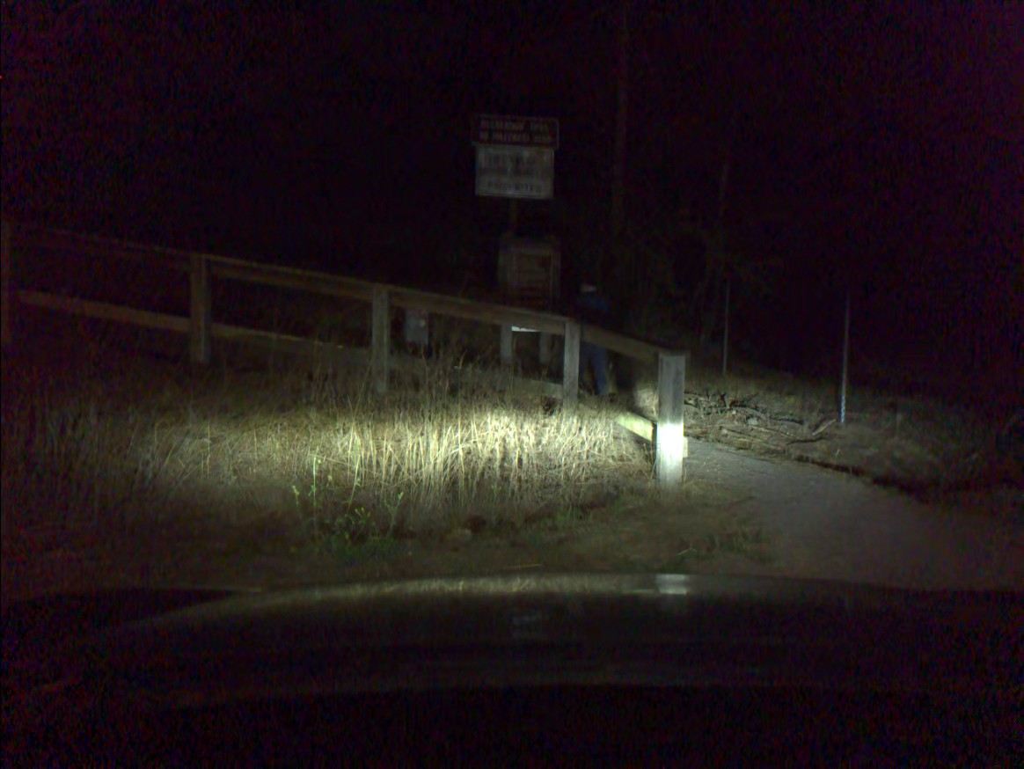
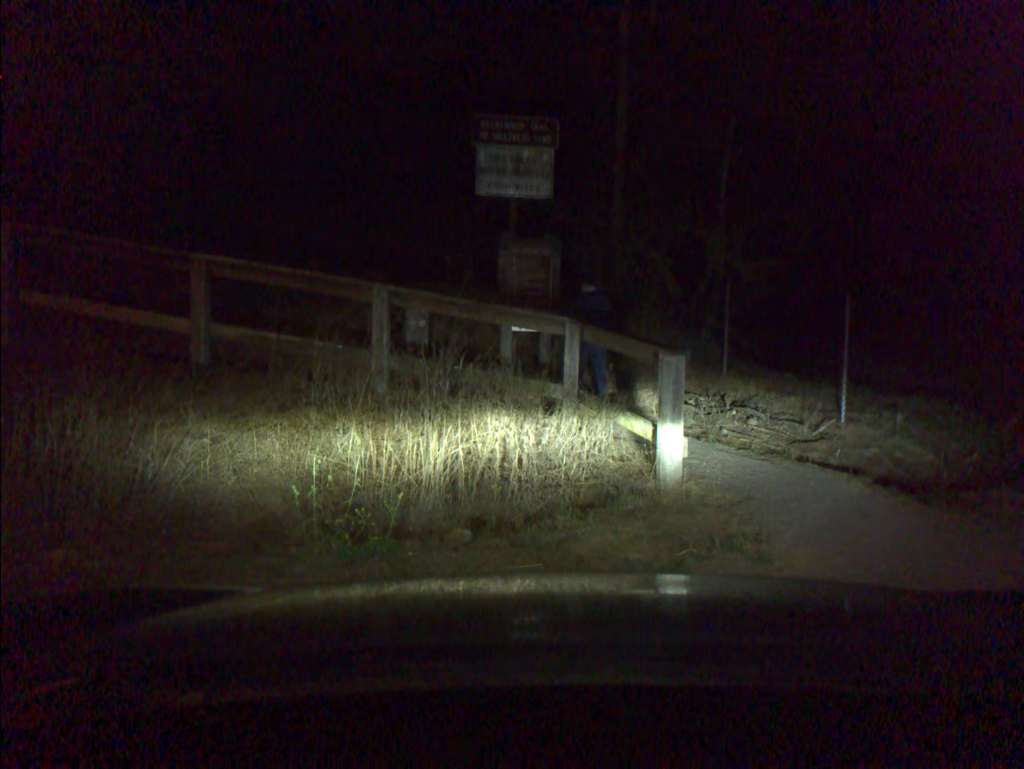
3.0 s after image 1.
(0.0, 0.0) m; 0°
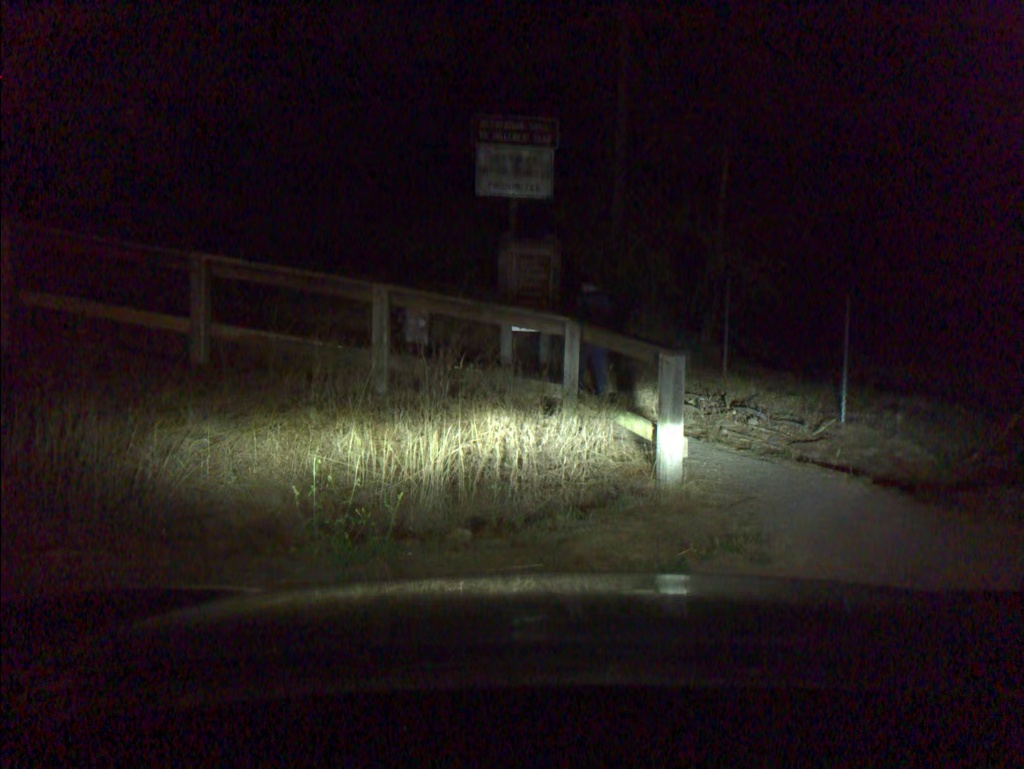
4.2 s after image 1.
(0.0, 0.0) m; 0°
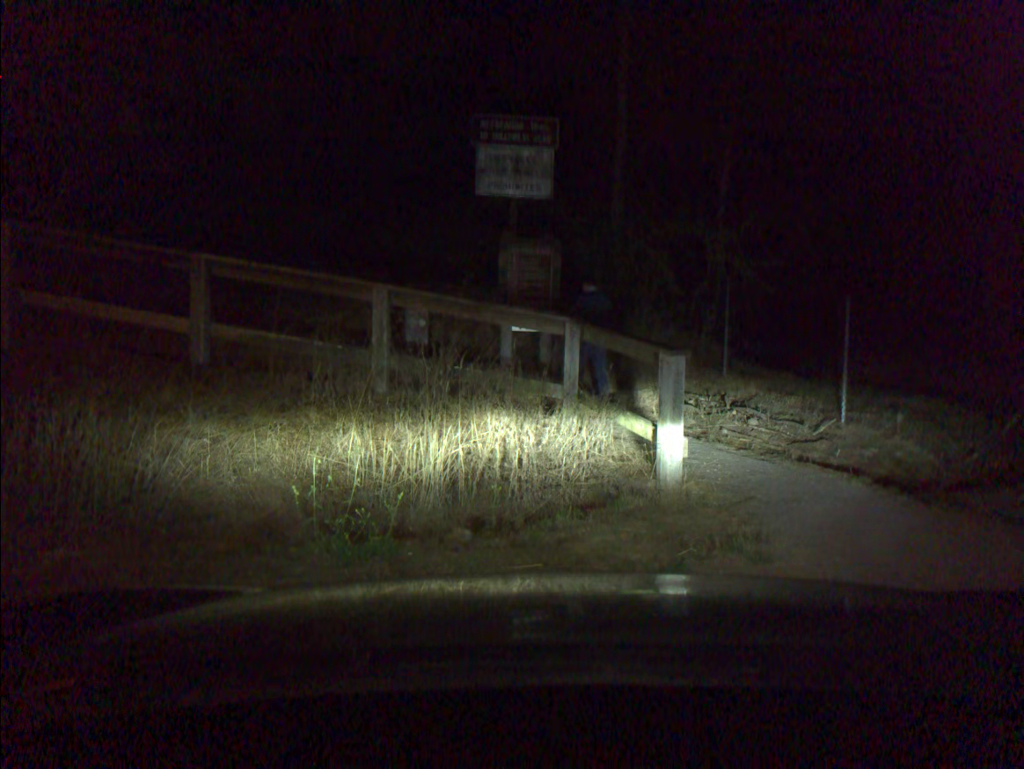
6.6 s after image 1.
(0.0, 0.0) m; 0°
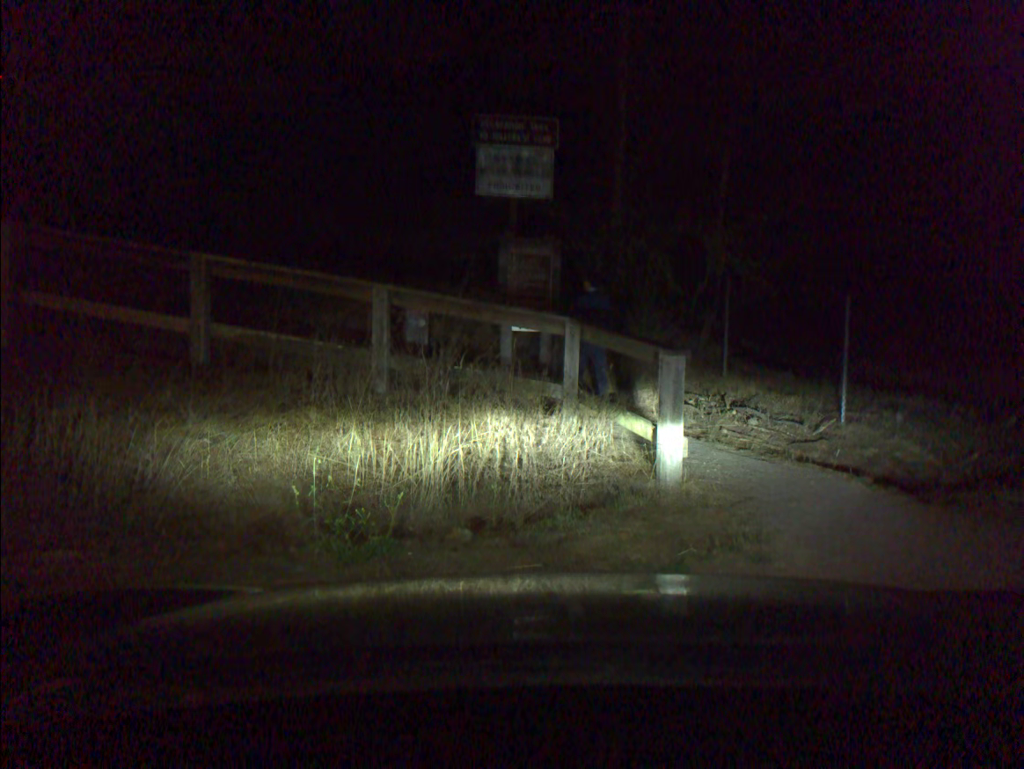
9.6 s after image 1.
(0.0, 0.0) m; 0°
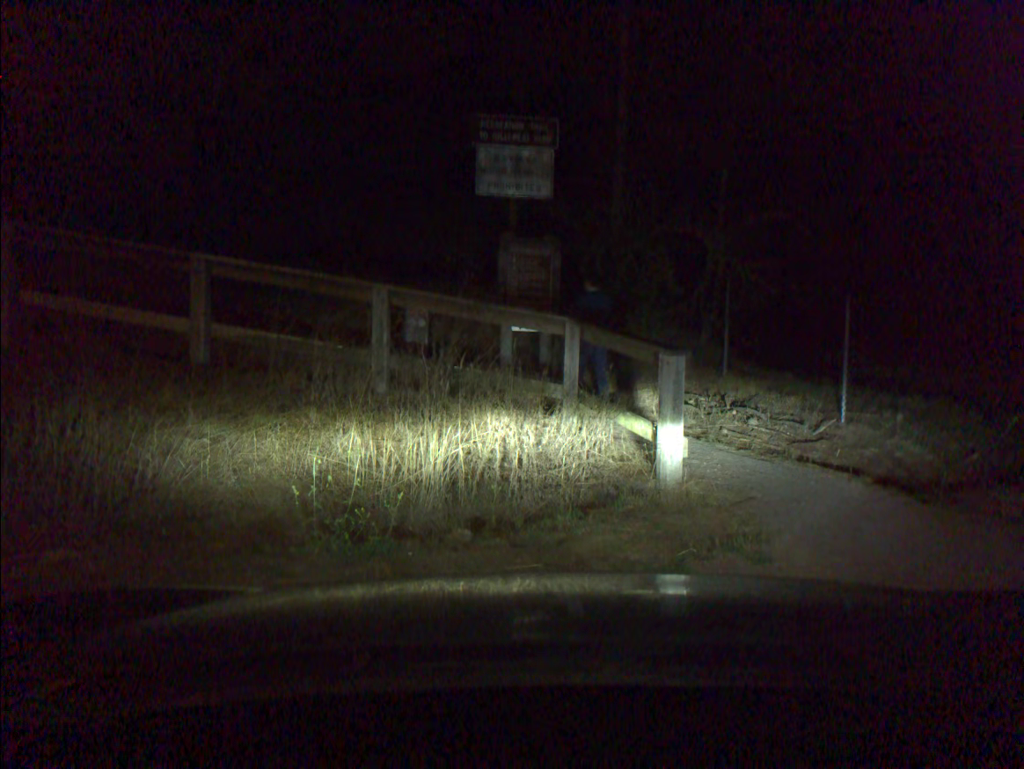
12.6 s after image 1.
(0.0, 0.0) m; 0°
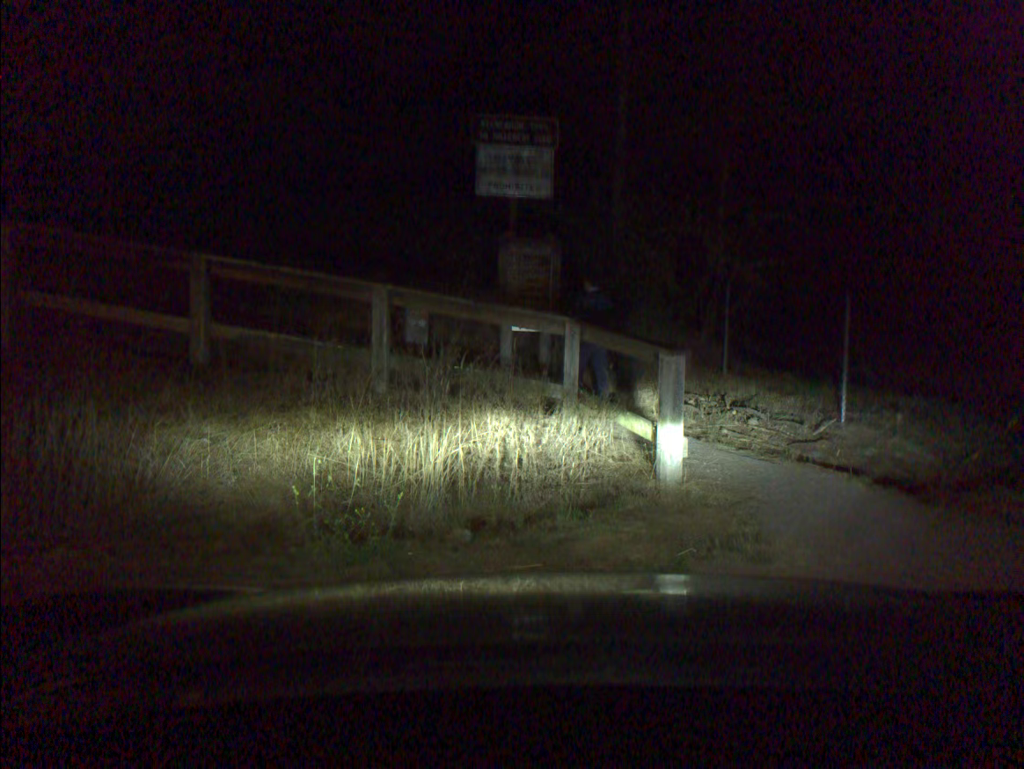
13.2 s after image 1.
(0.0, 0.0) m; 0°
